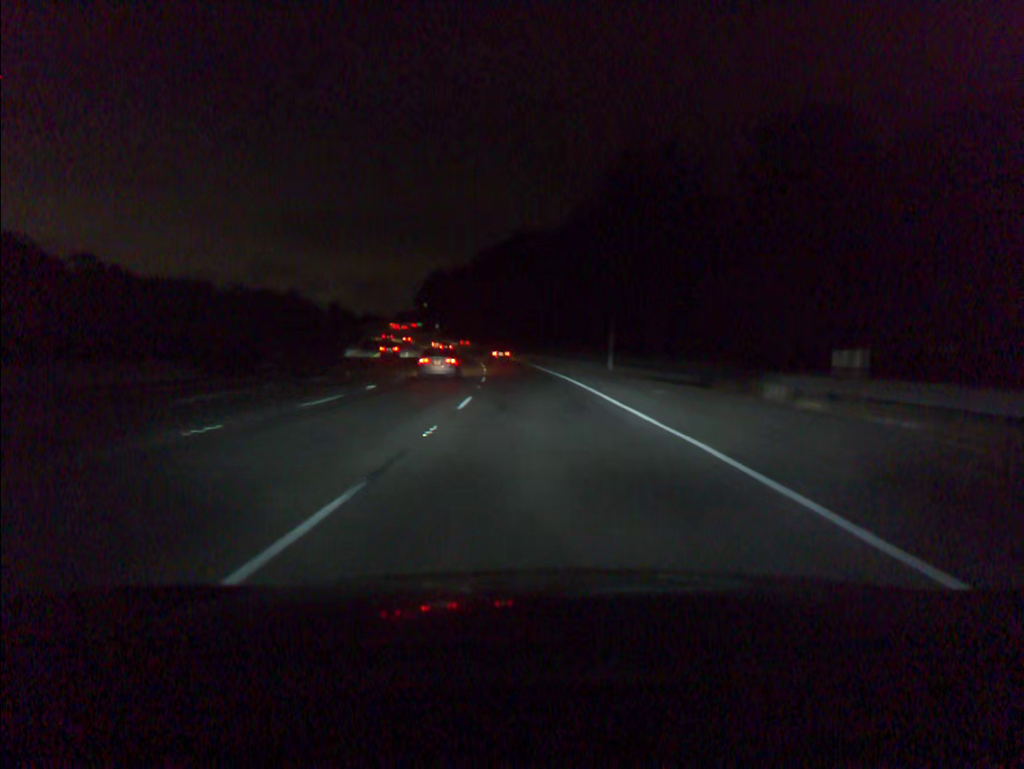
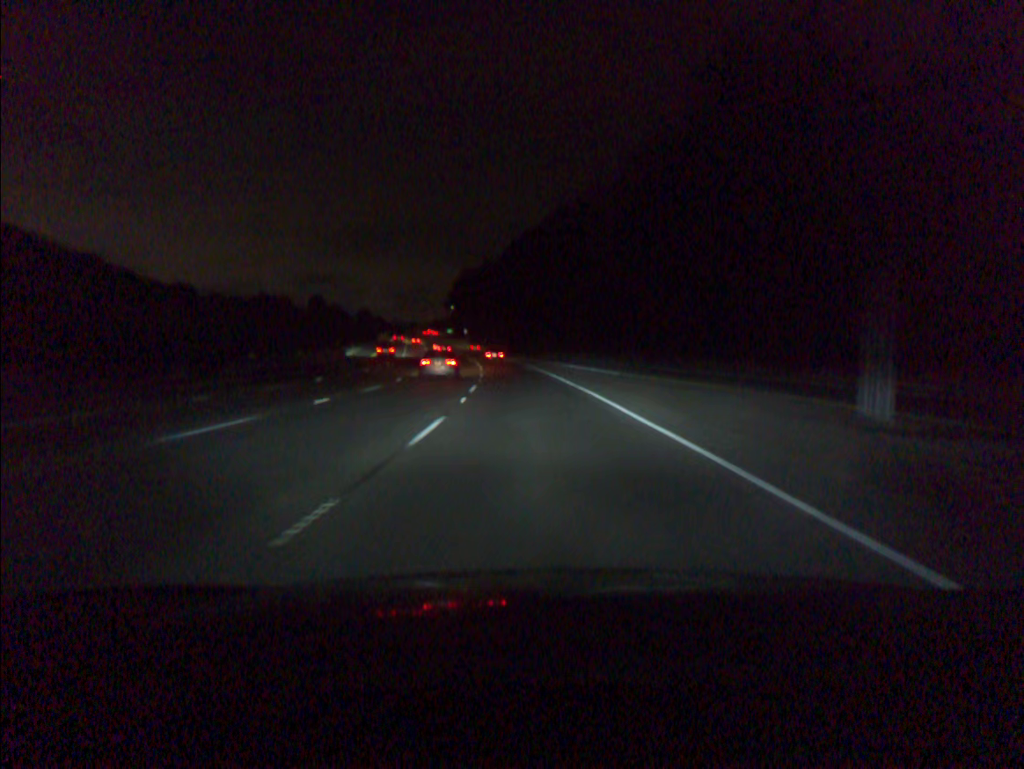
(-0.9, +35.9) m; -3°
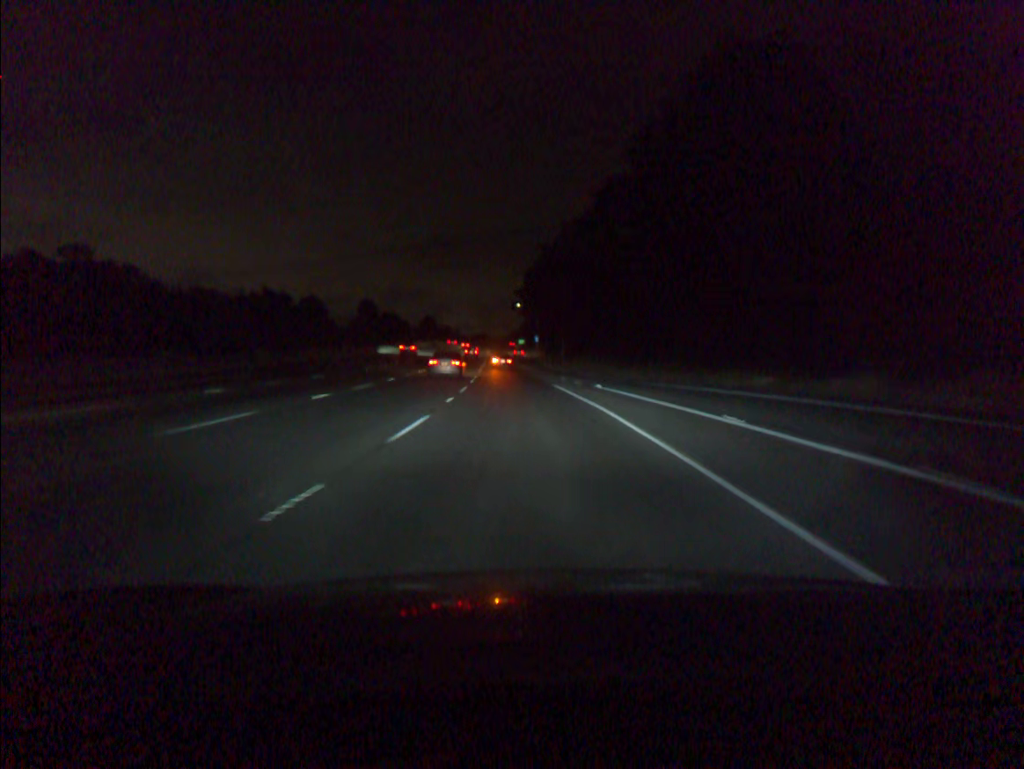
(-3.9, +72.1) m; -6°
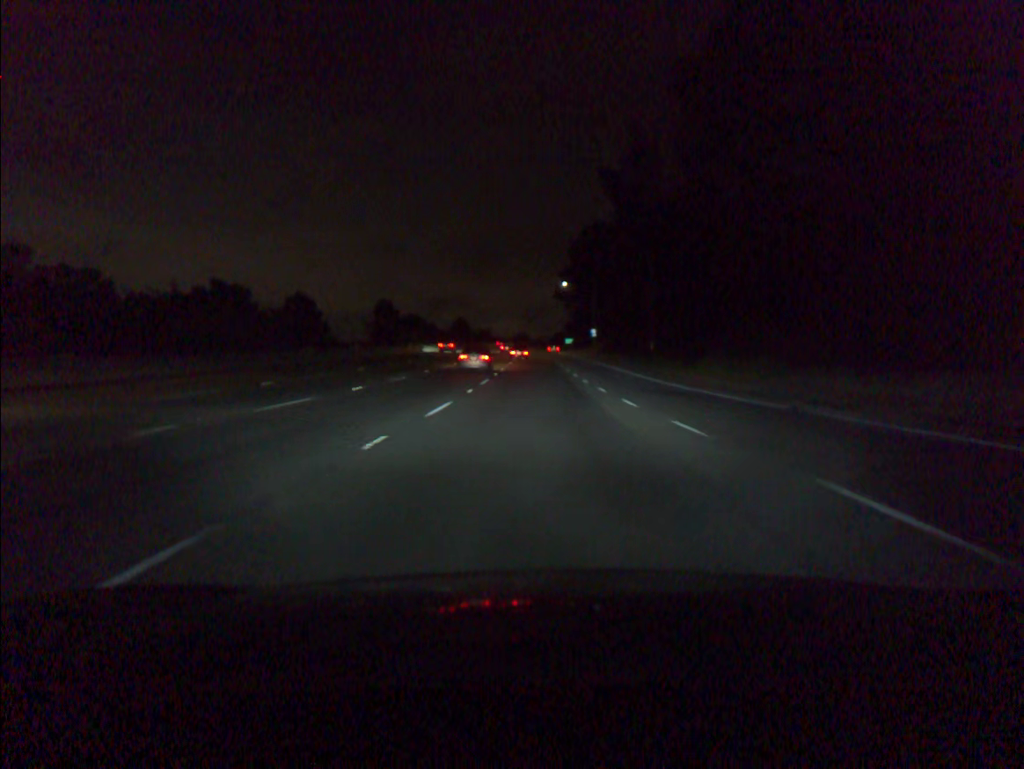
(-2.0, +54.2) m; -3°
